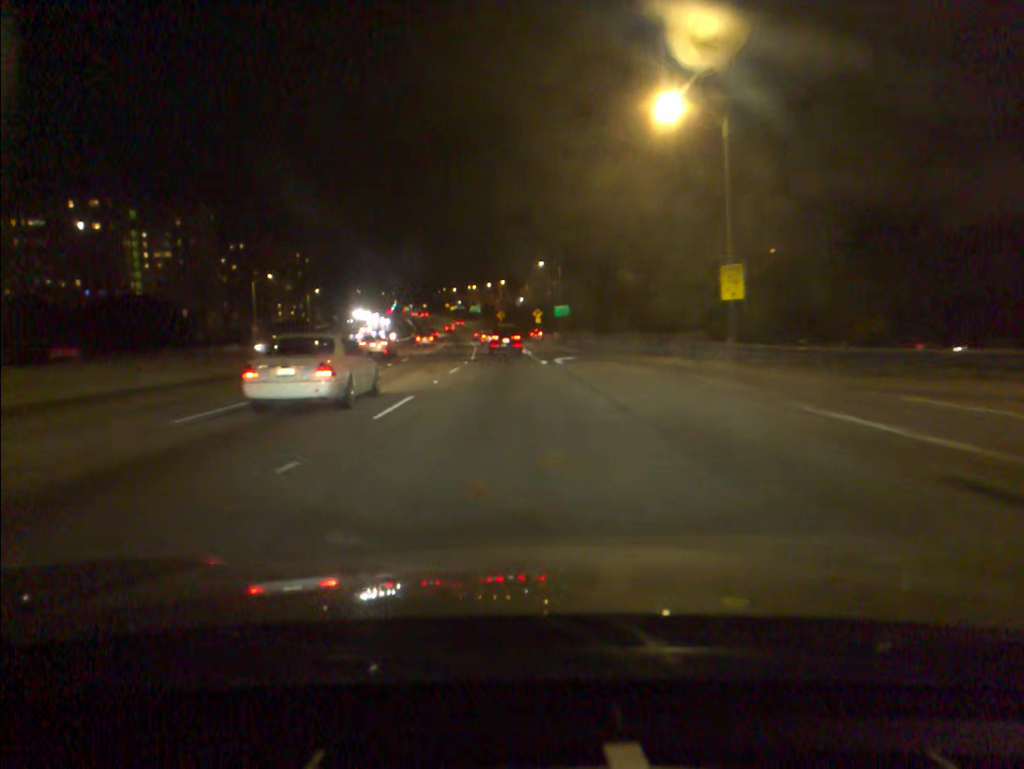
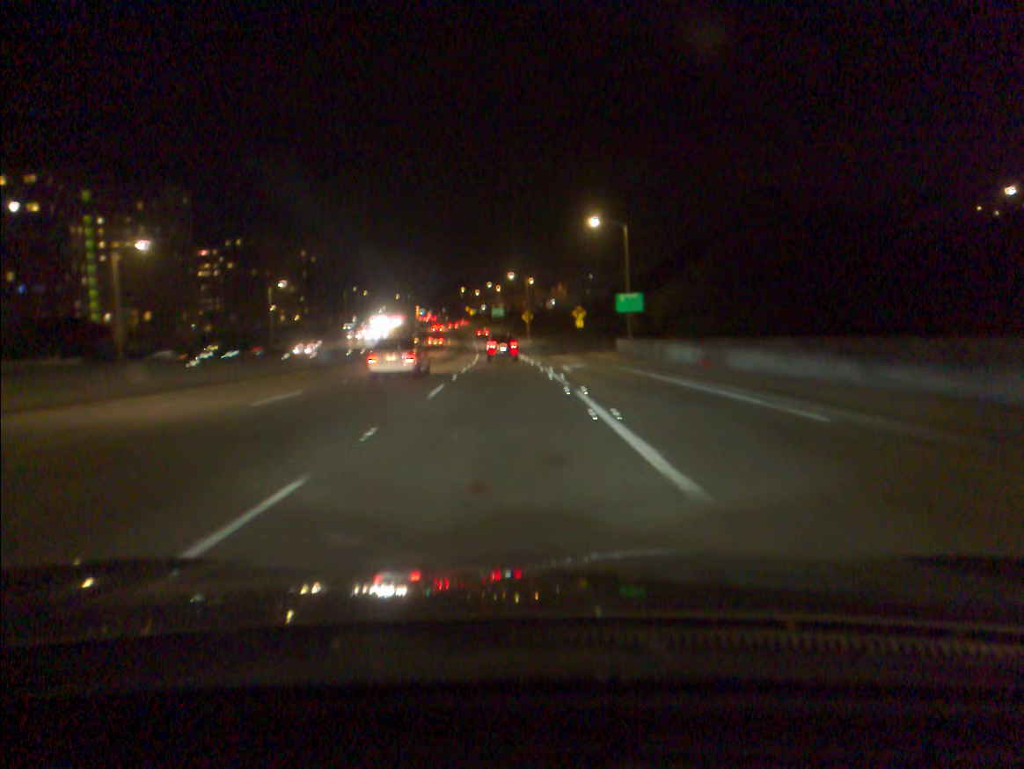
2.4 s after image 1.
(-0.7, +40.6) m; -2°
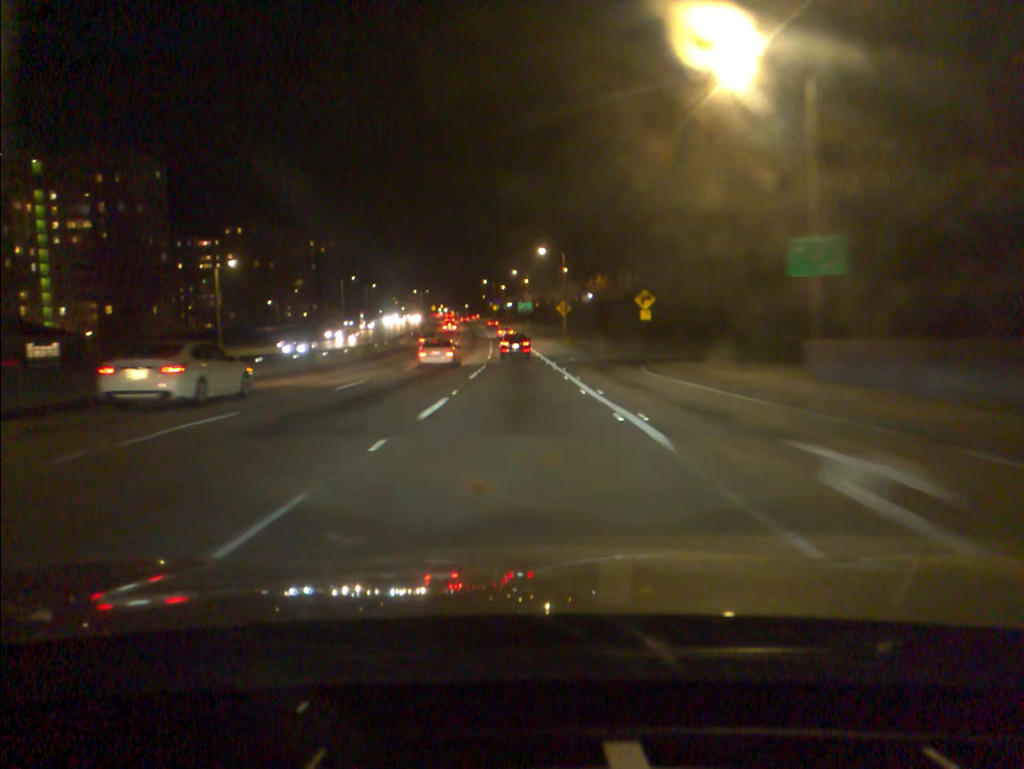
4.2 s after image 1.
(-0.7, +31.2) m; -2°
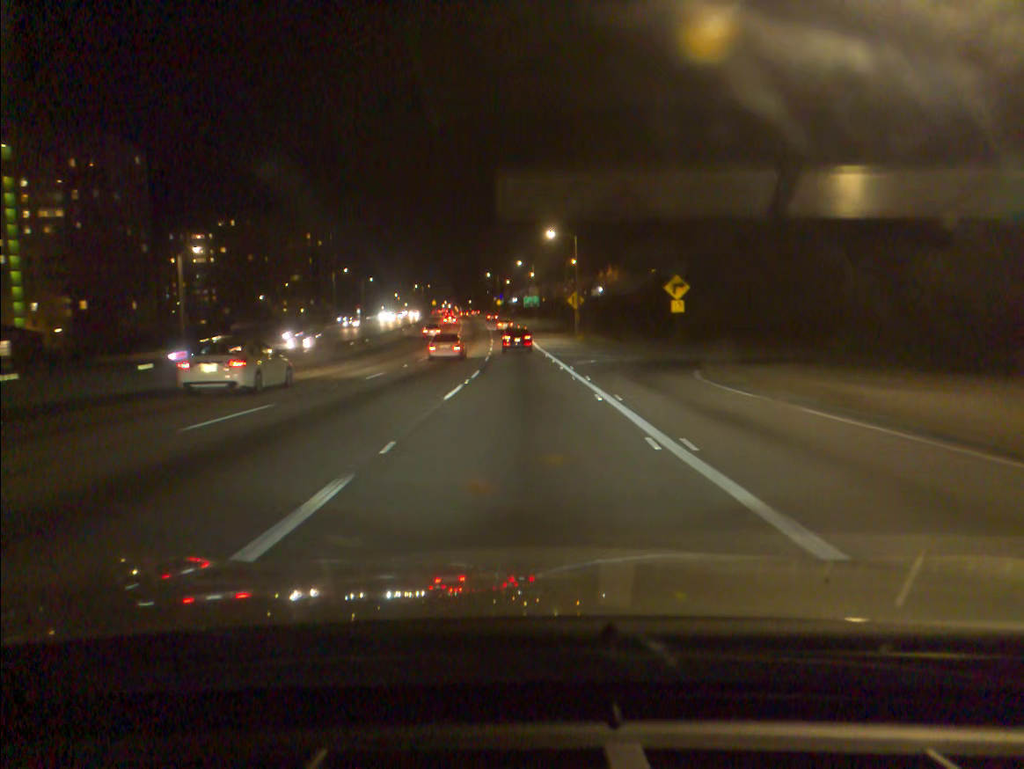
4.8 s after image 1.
(0.0, +10.6) m; 0°
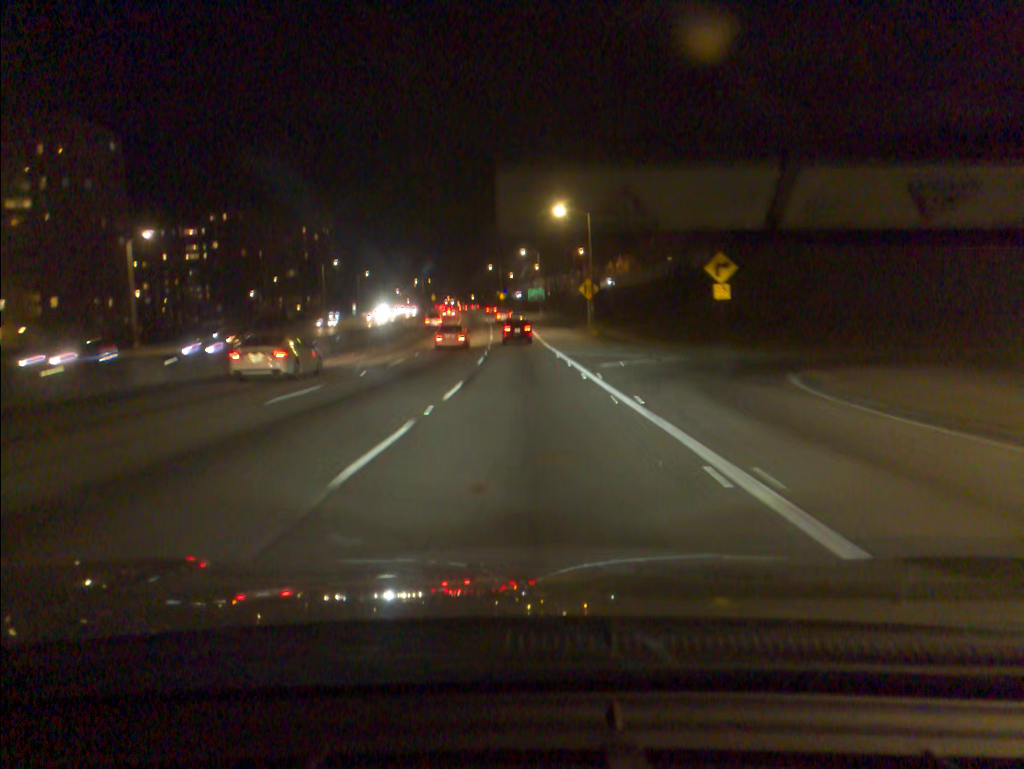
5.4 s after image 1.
(0.0, +10.6) m; 0°
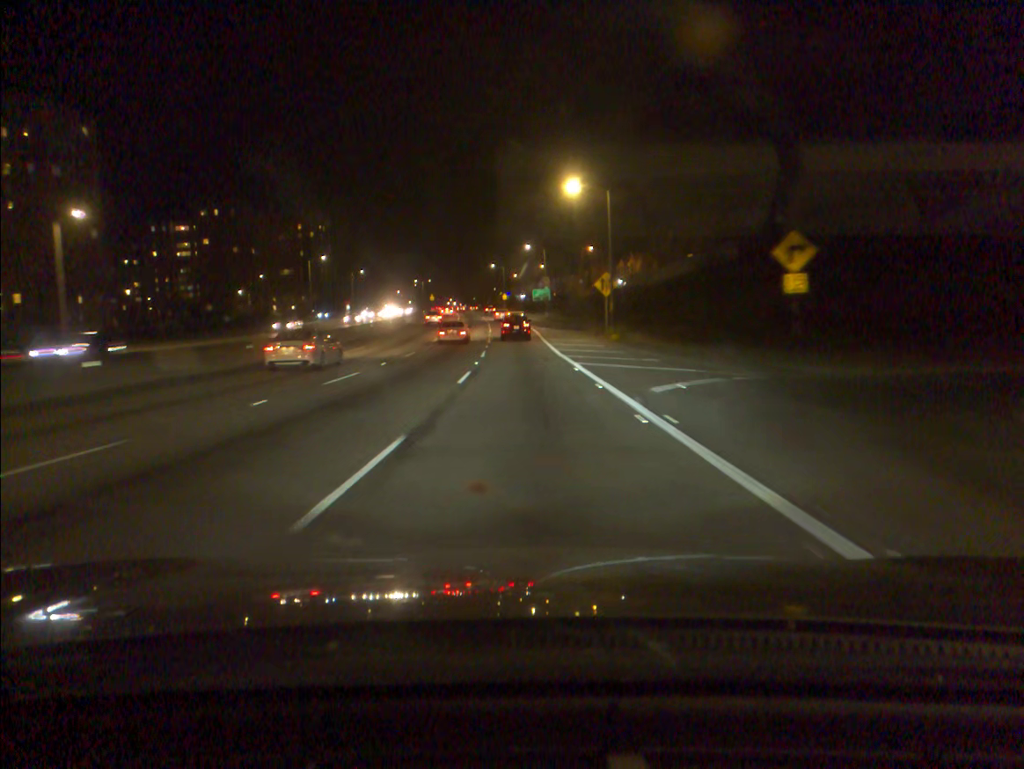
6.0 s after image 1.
(-0.1, +10.6) m; 0°
